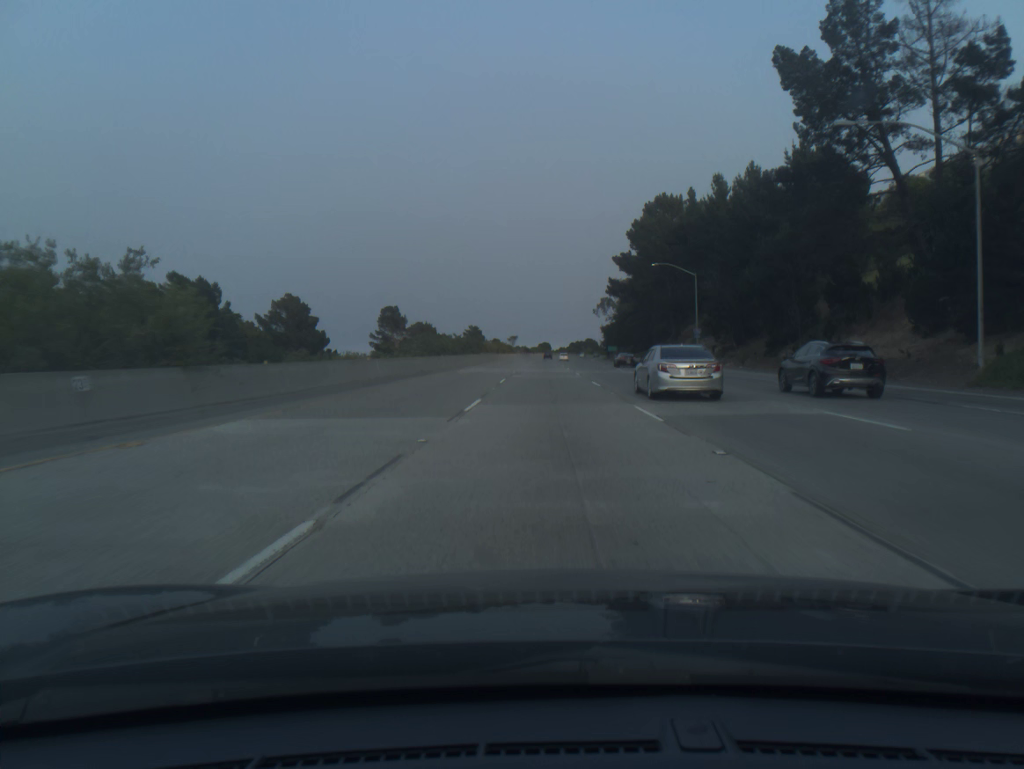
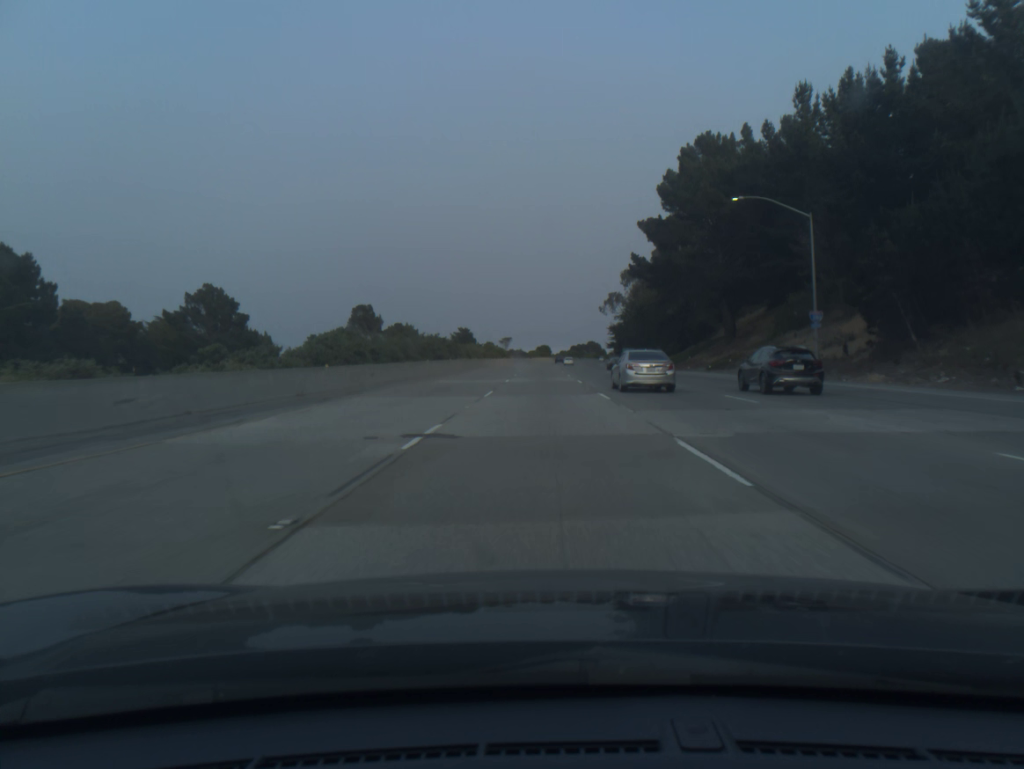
(+0.1, +35.8) m; 0°
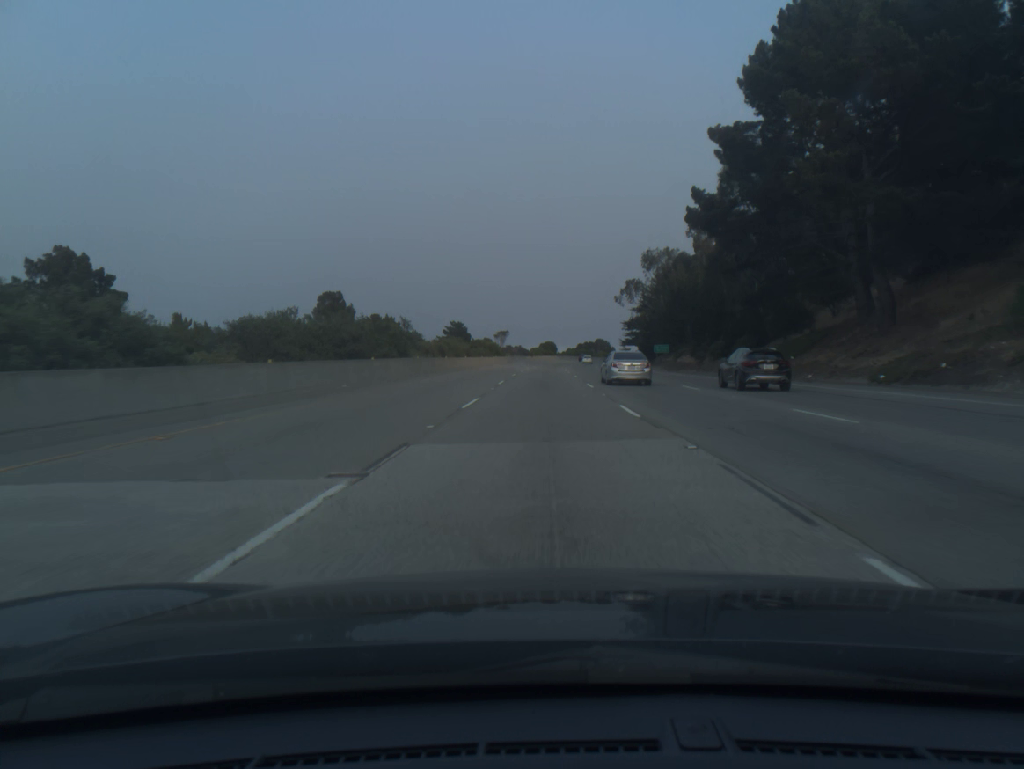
(-0.1, +35.8) m; 0°
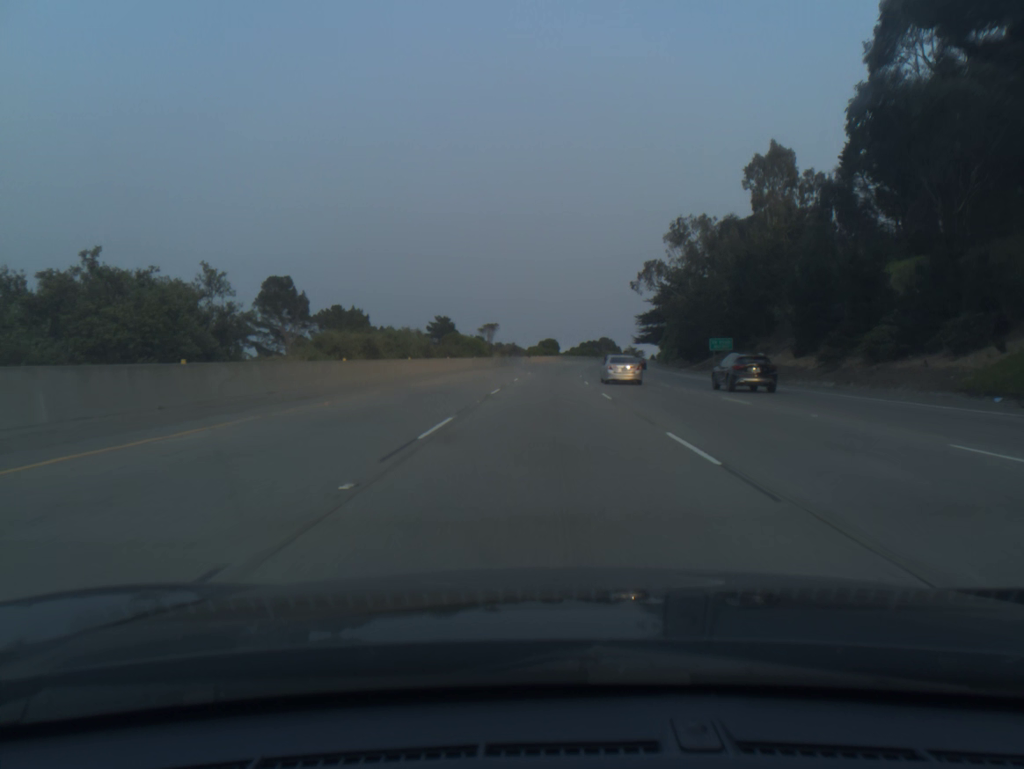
(0.0, +35.8) m; 0°
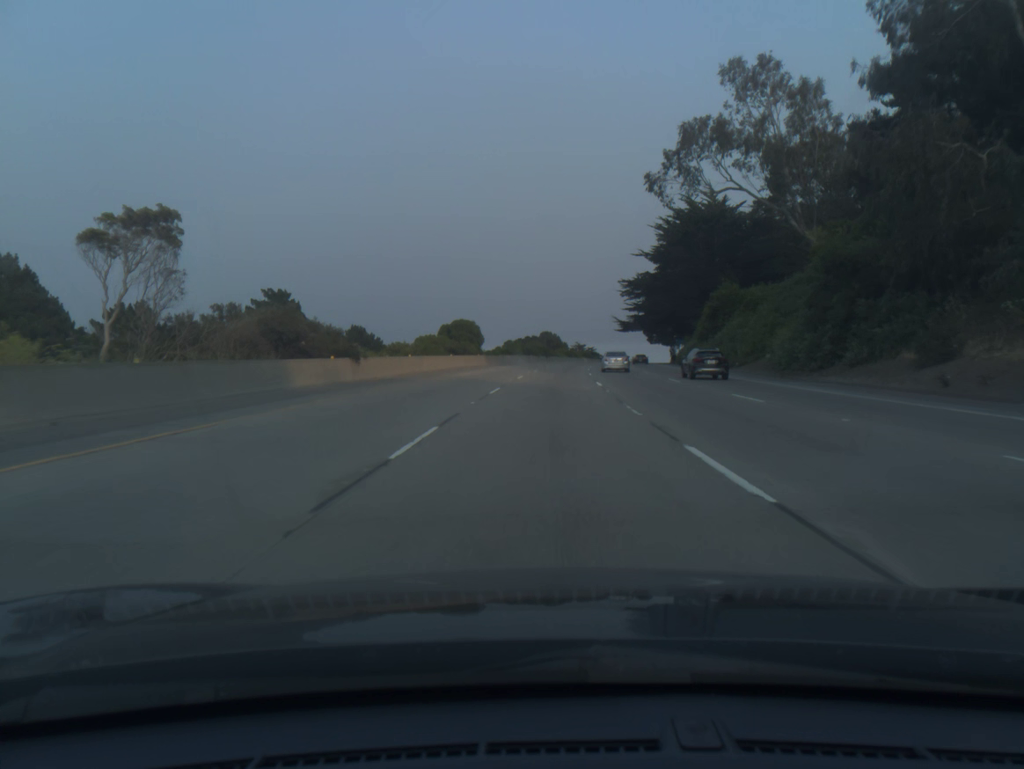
(+2.9, +89.7) m; +5°
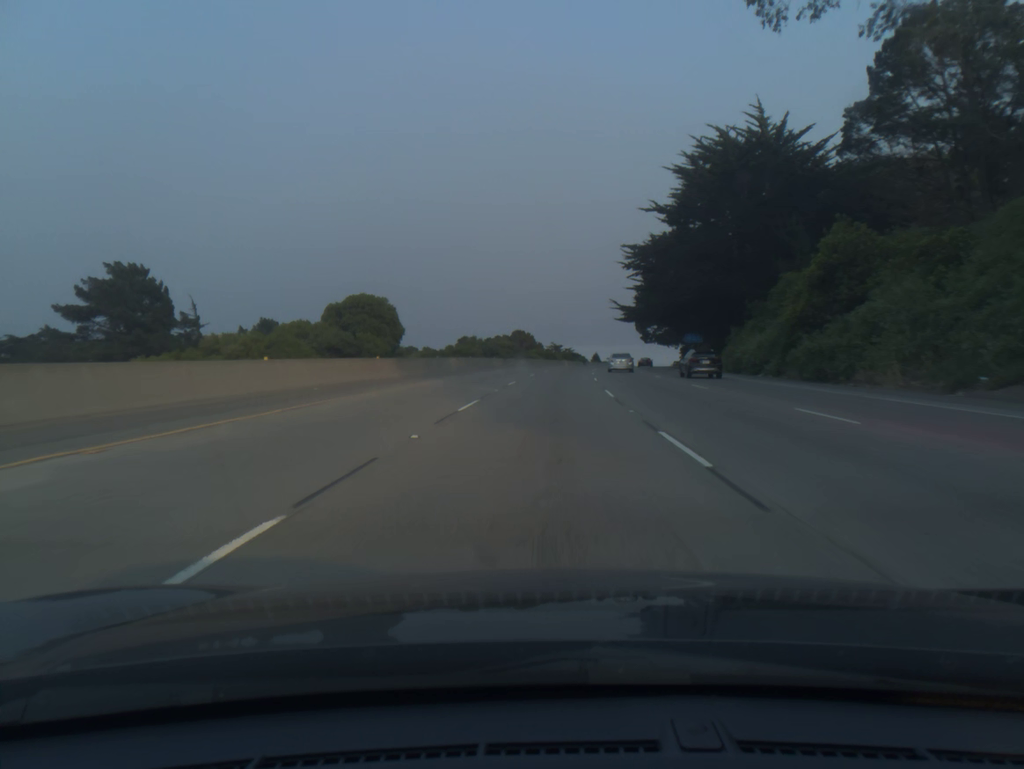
(+0.7, +36.0) m; +2°
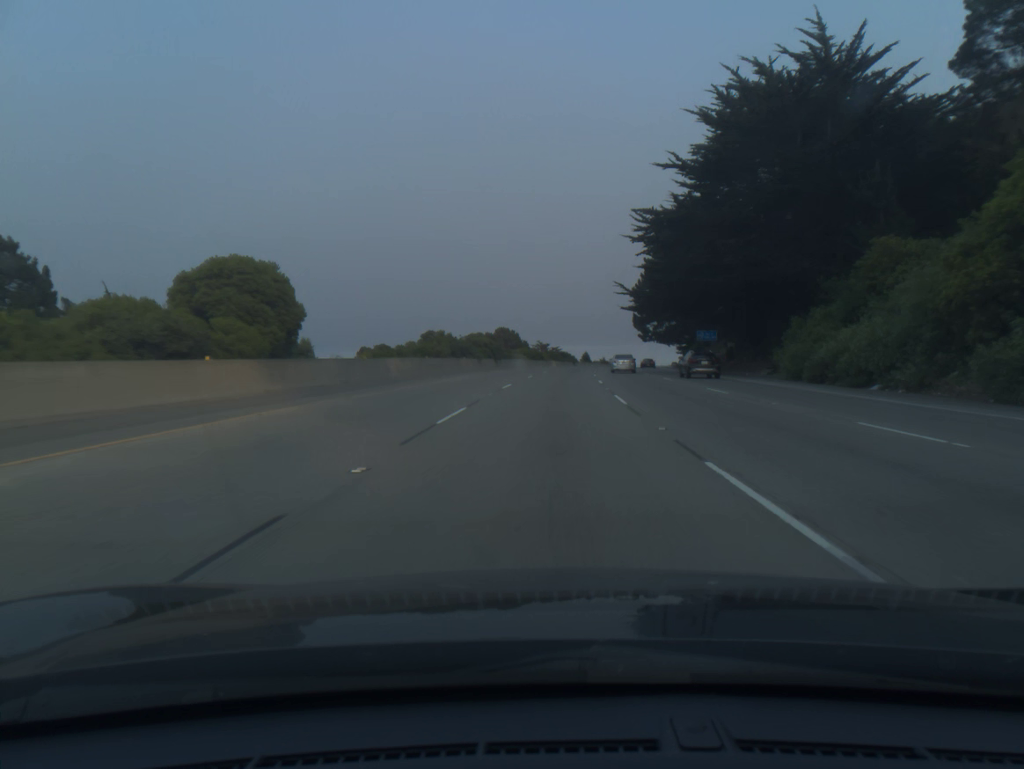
(+0.1, +18.0) m; +1°
